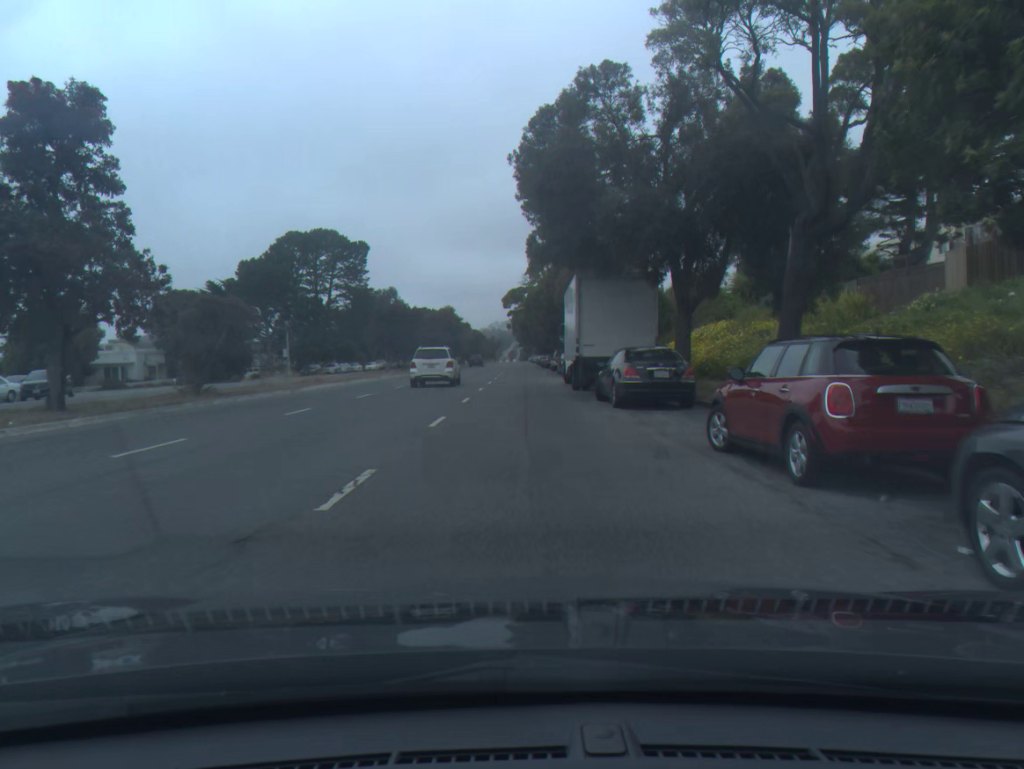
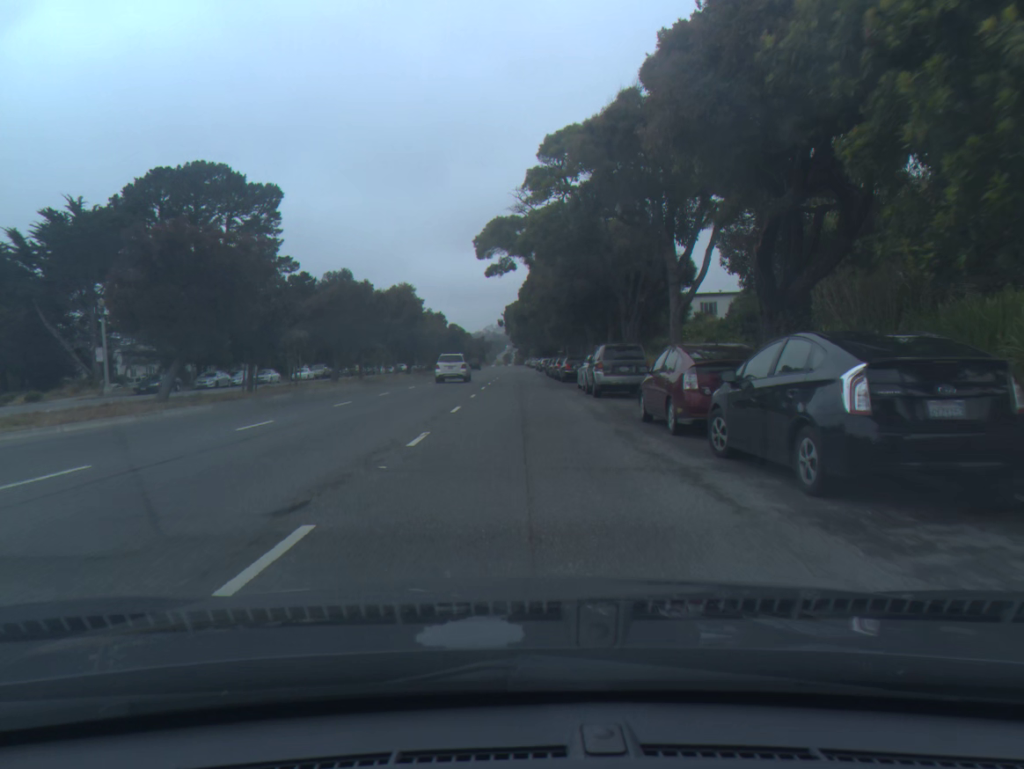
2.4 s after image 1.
(0.0, +39.5) m; 0°
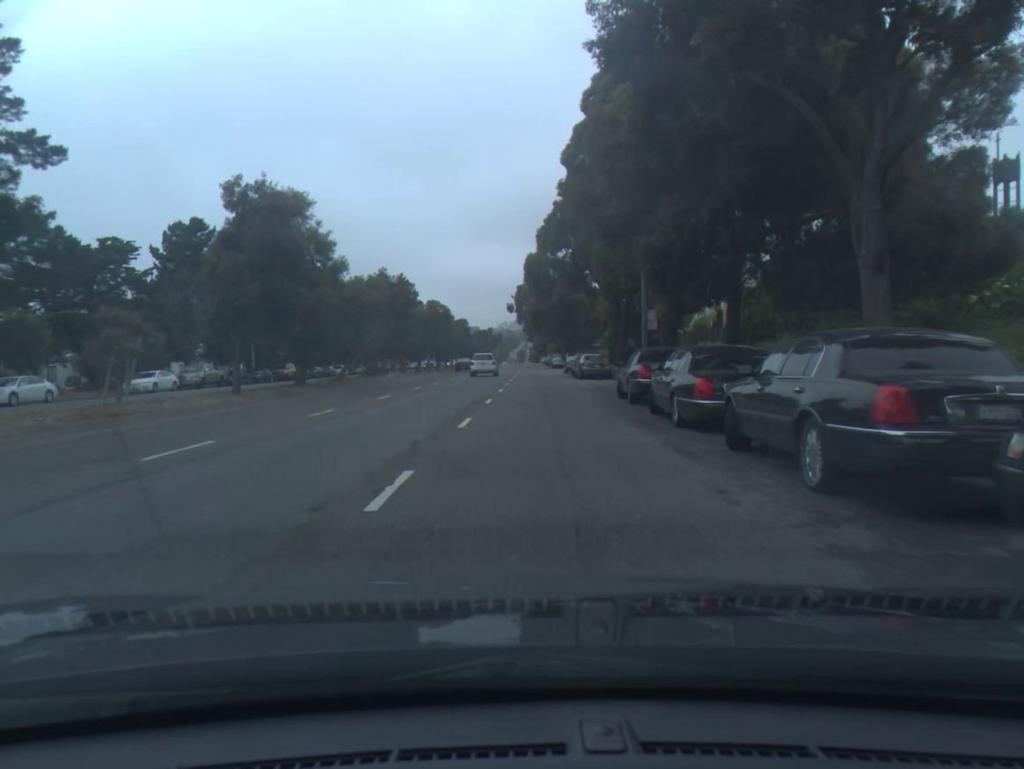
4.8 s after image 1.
(-0.4, +41.8) m; -1°
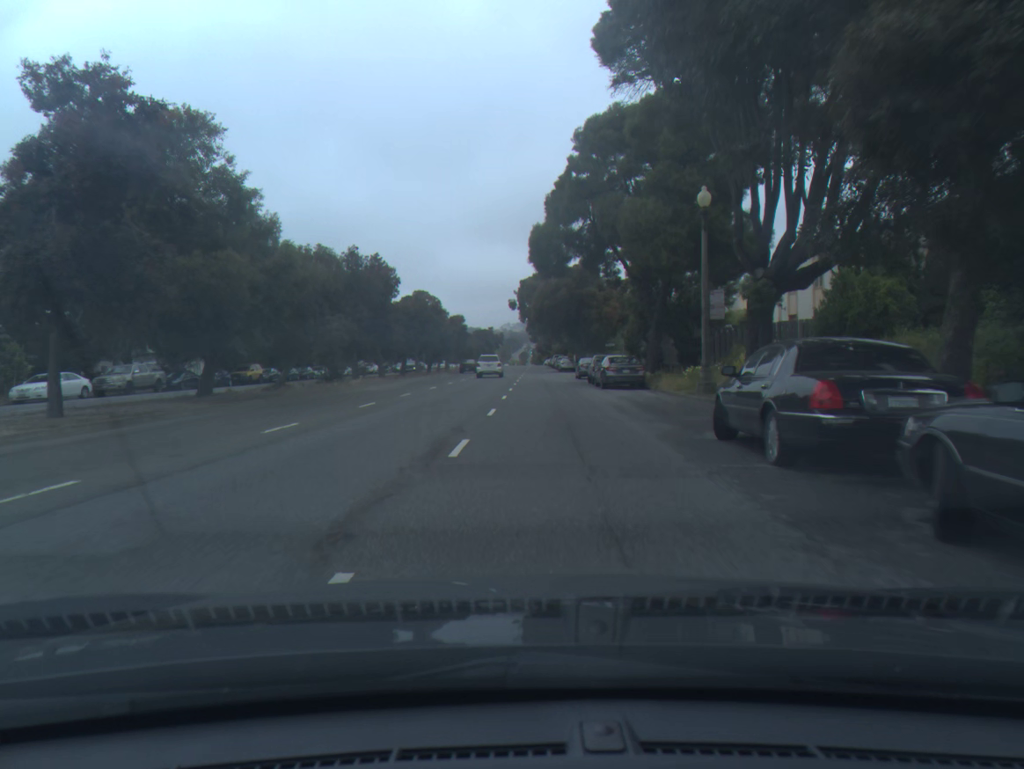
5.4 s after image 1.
(0.0, +11.2) m; 0°
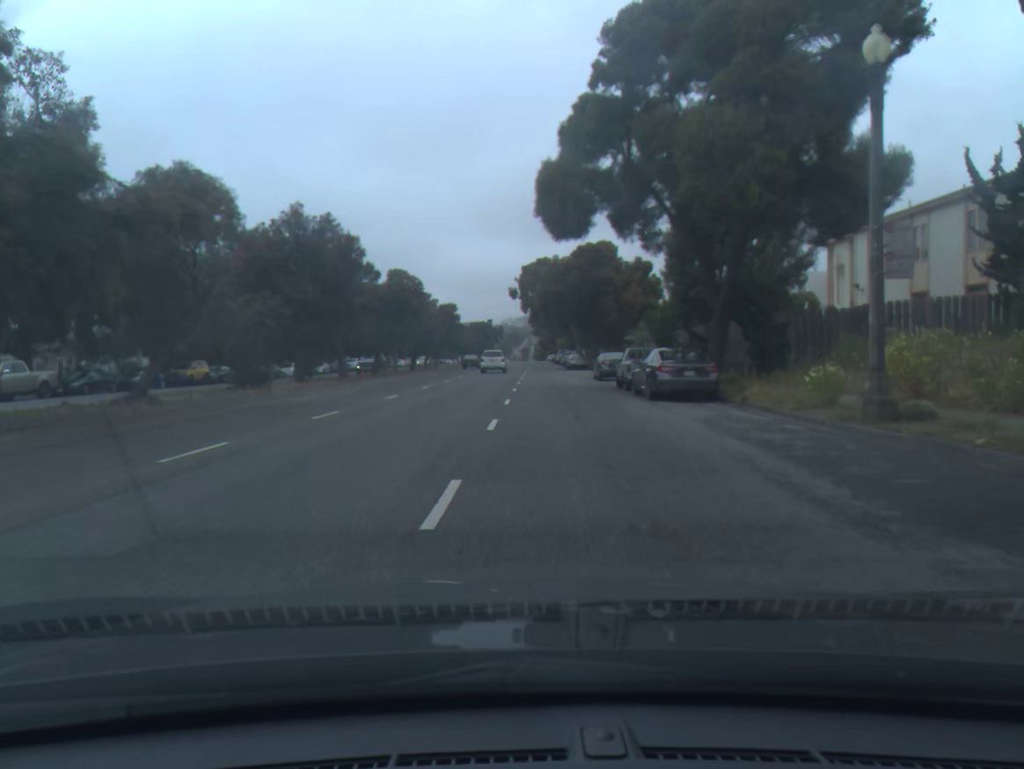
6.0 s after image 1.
(0.0, +11.6) m; 0°
